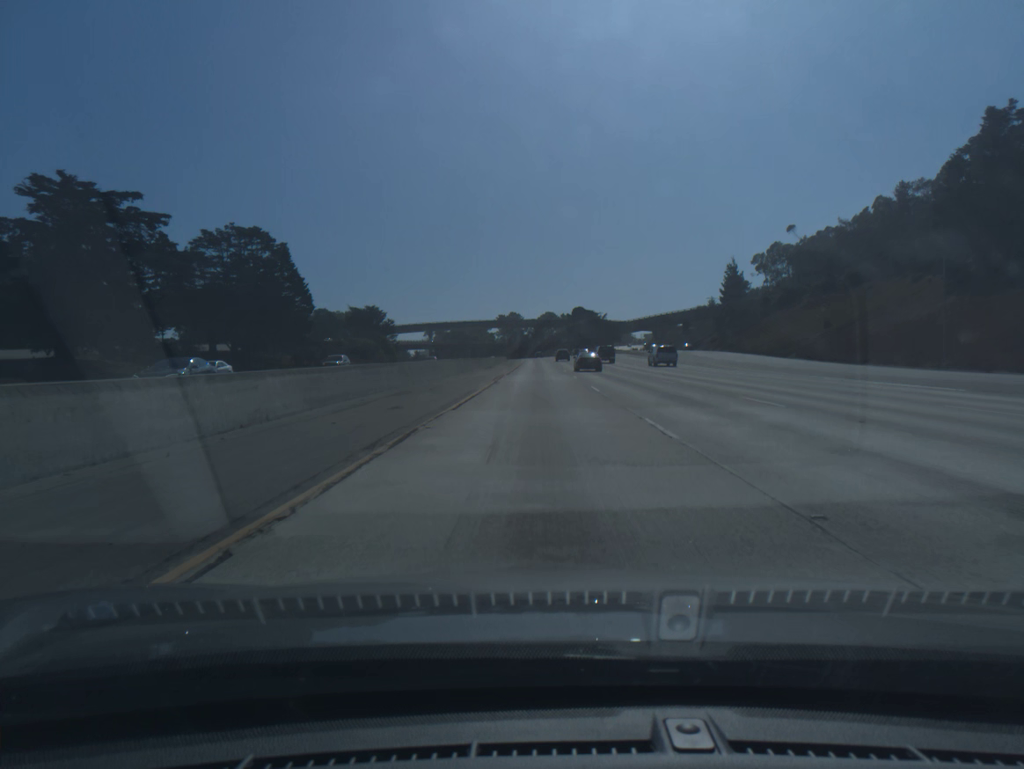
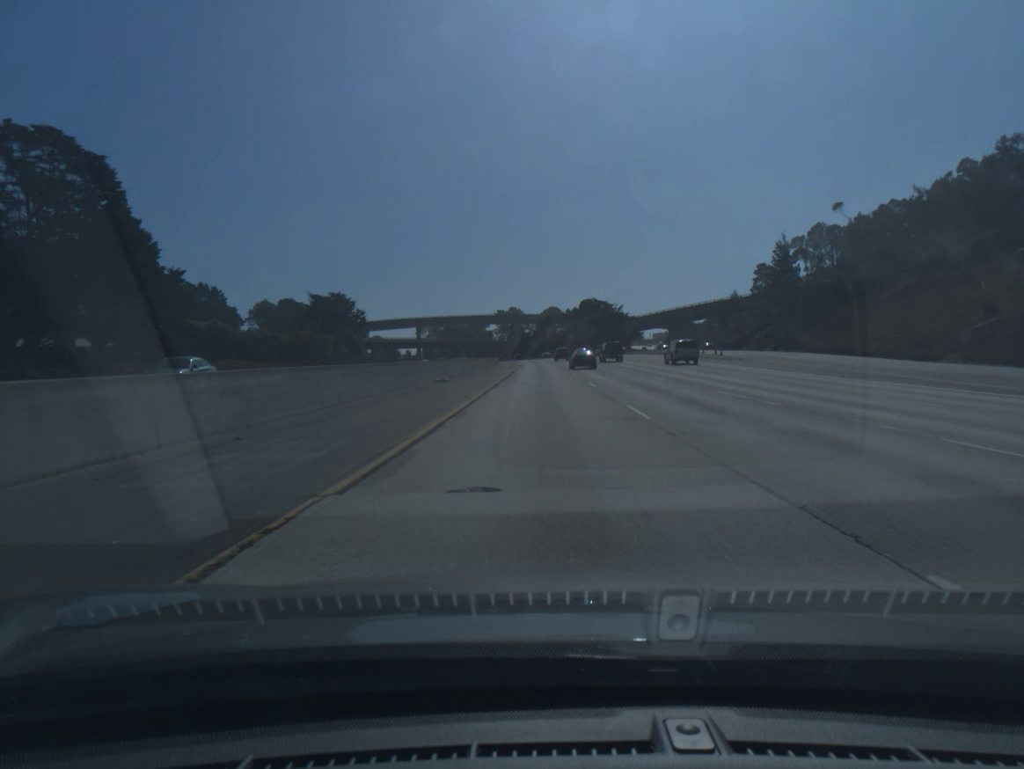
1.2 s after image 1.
(-0.1, +39.8) m; 0°
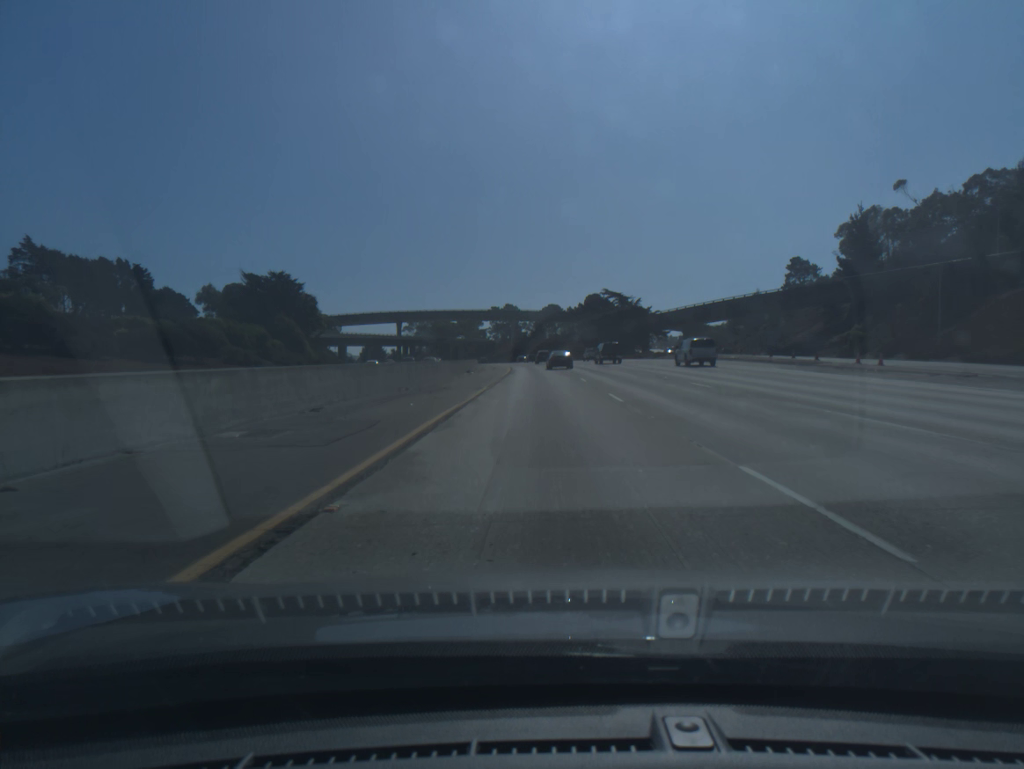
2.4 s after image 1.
(0.0, +39.8) m; 0°
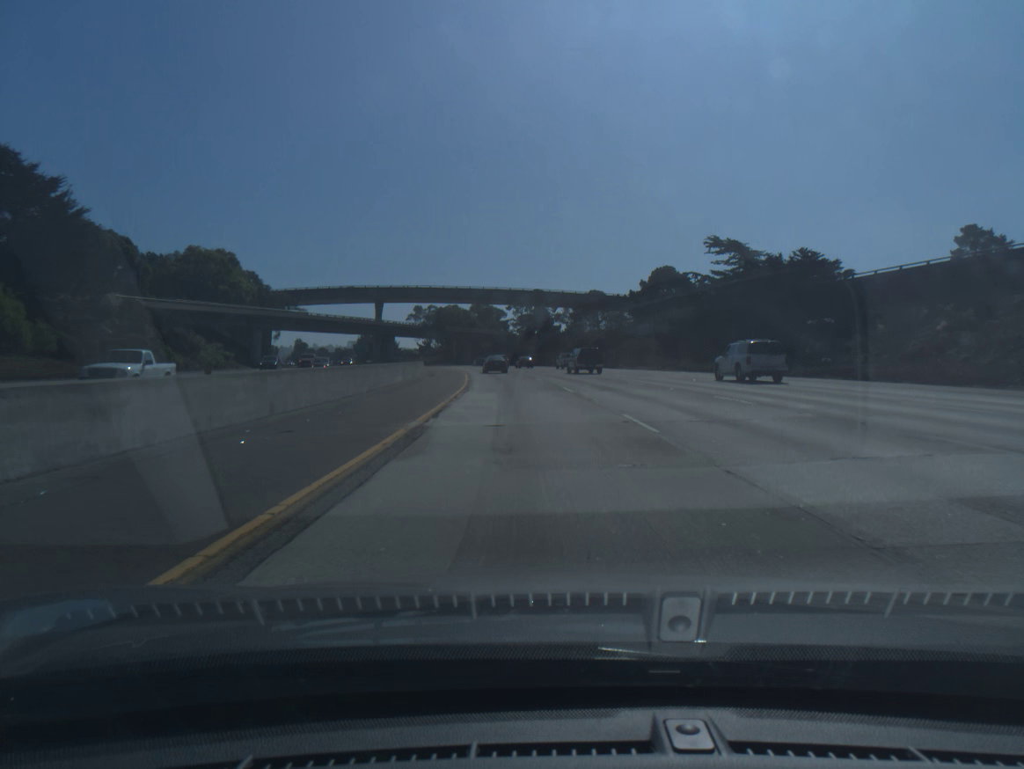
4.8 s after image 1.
(-0.7, +79.5) m; -2°
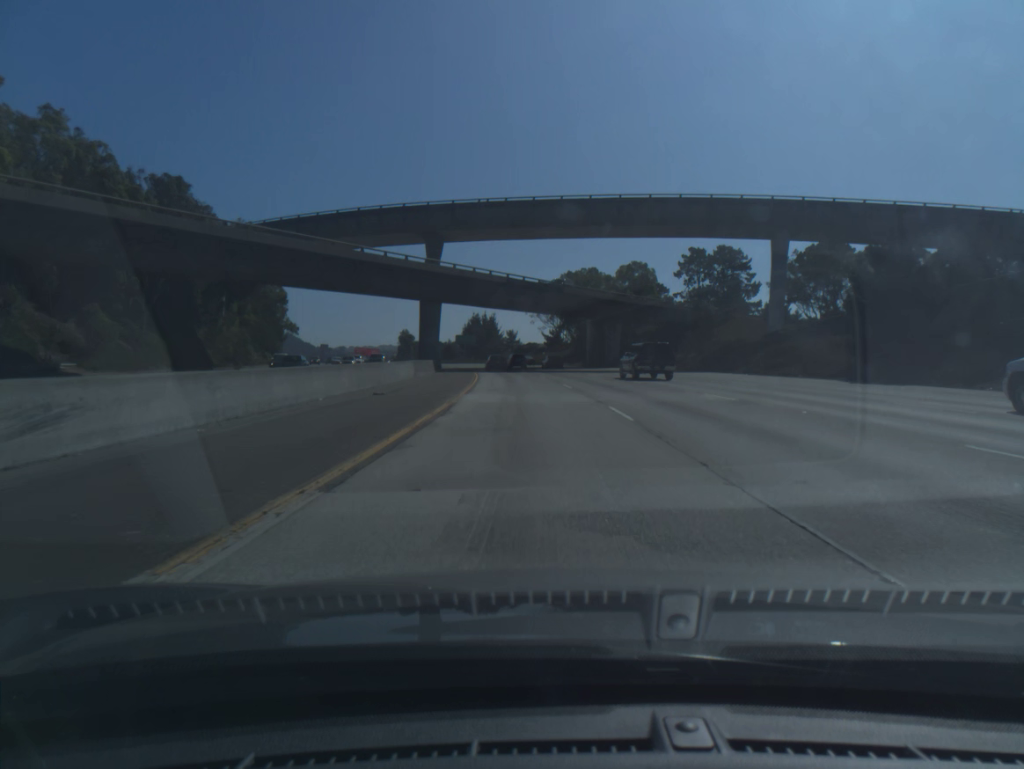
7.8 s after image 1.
(-8.8, +99.3) m; -10°
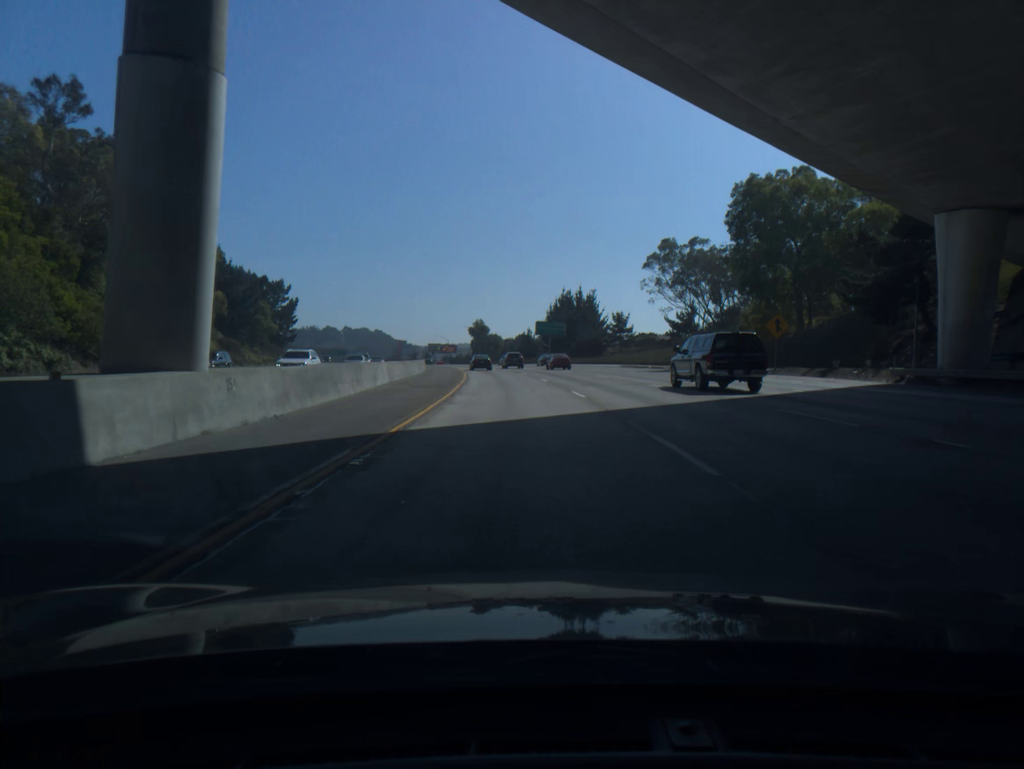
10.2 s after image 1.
(-4.7, +80.2) m; -7°
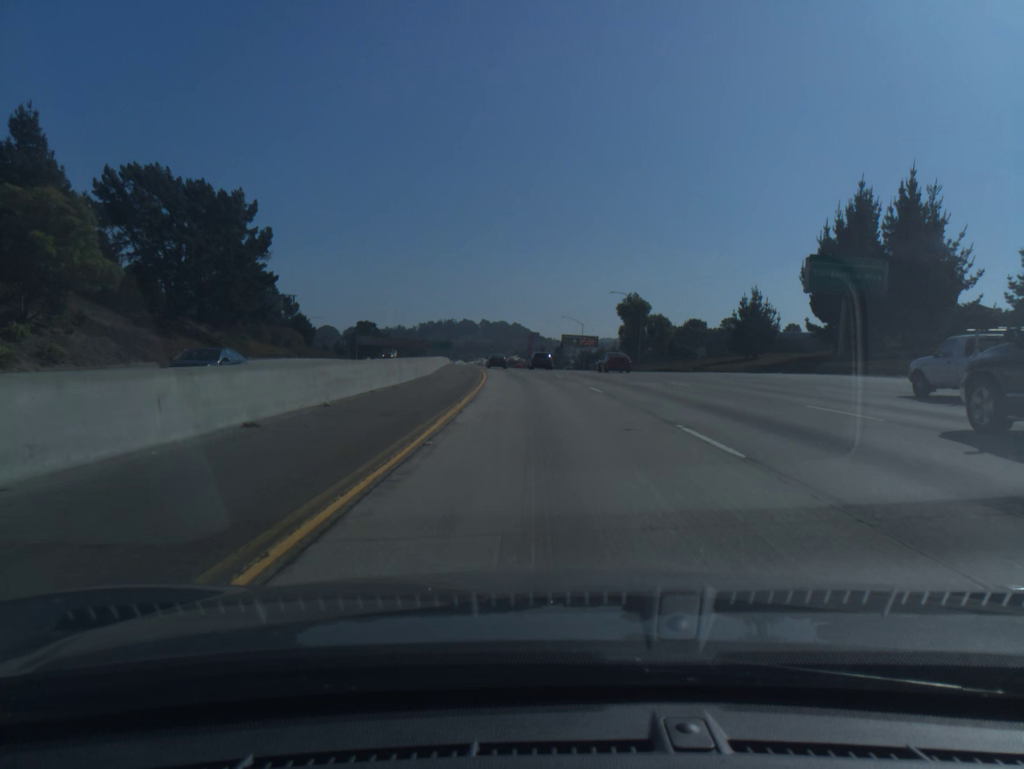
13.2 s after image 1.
(-9.4, +100.0) m; -10°
